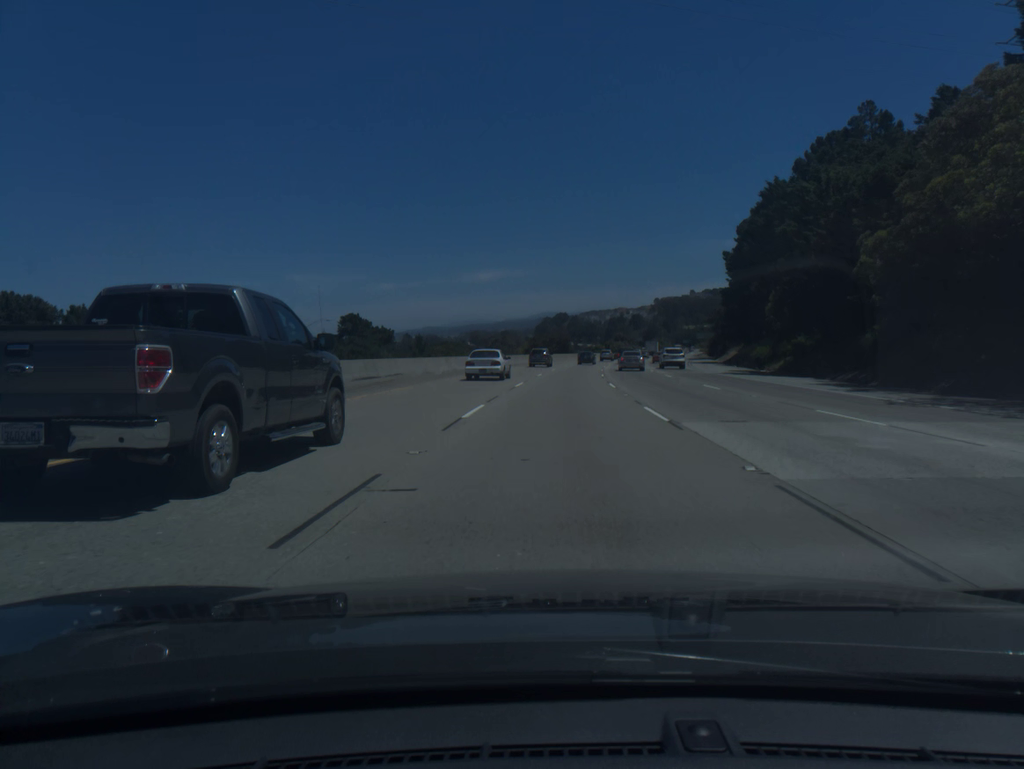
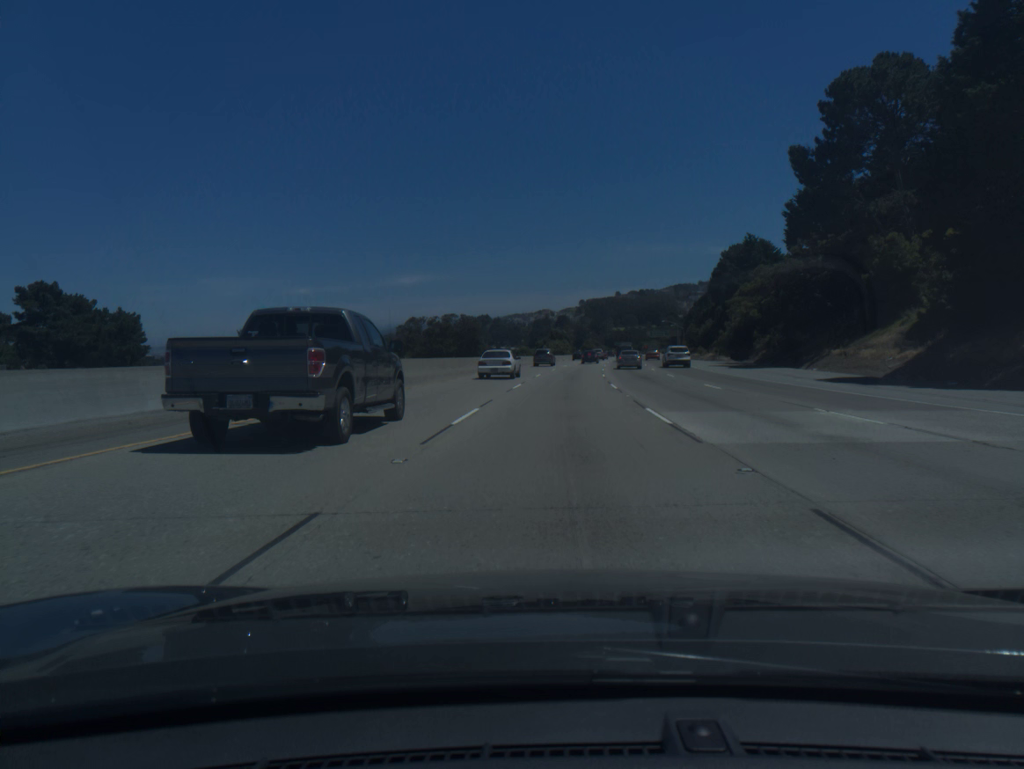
(+3.7, +74.1) m; +6°
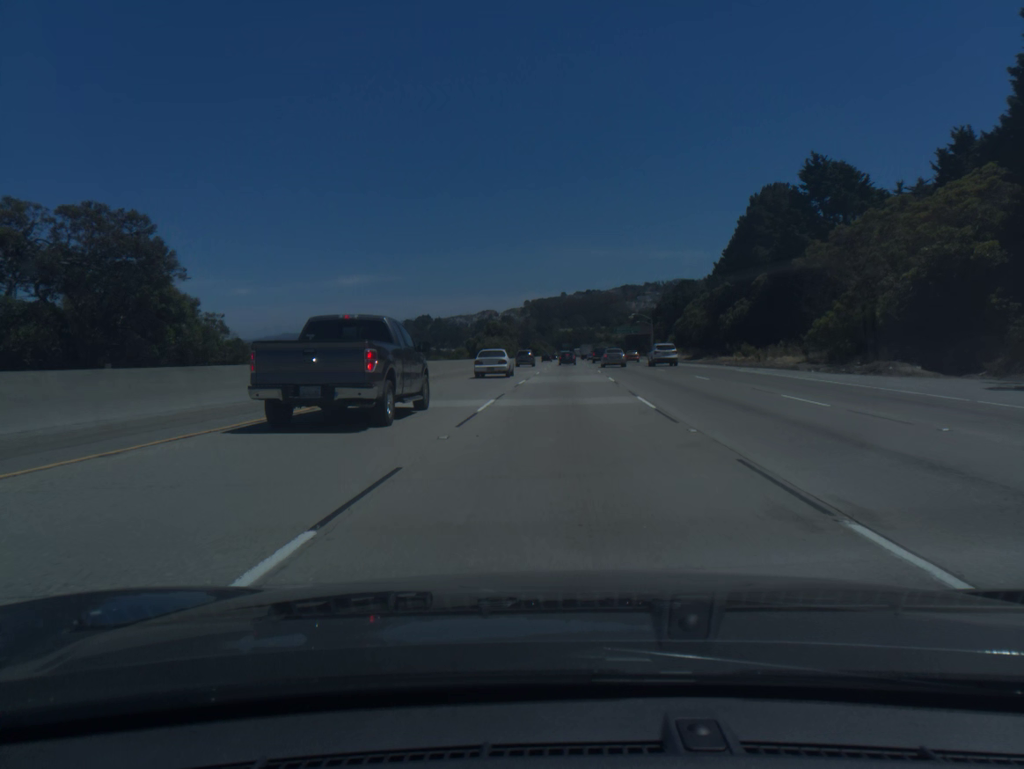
(+1.9, +55.6) m; +4°
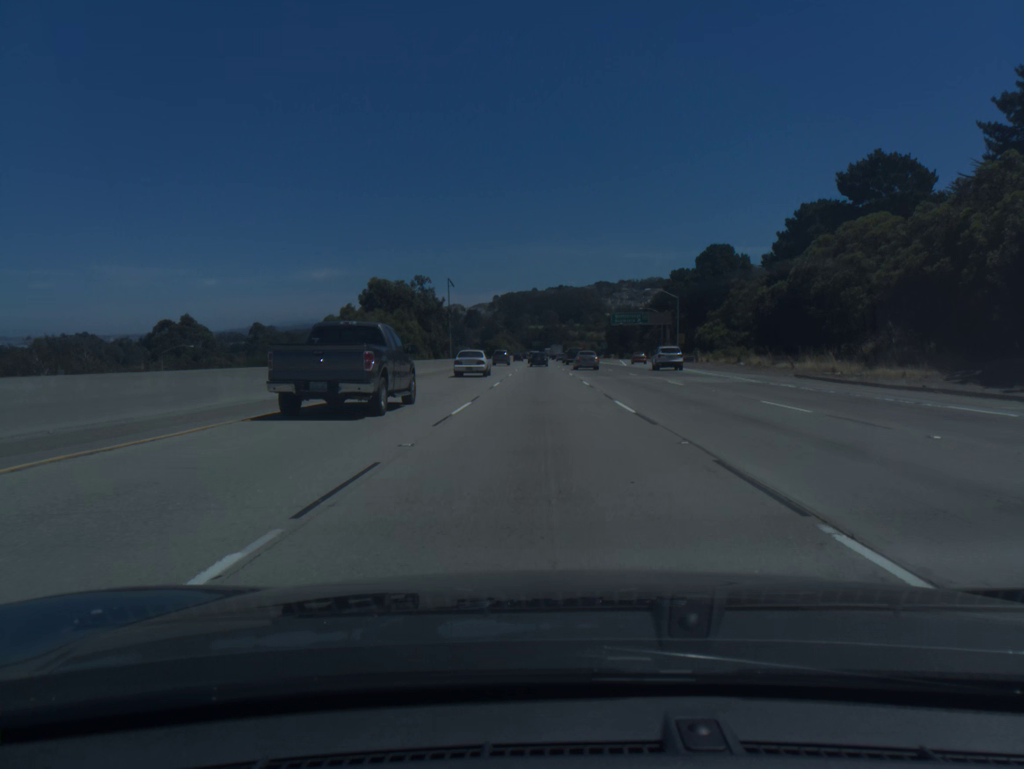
(+2.1, +73.7) m; +2°
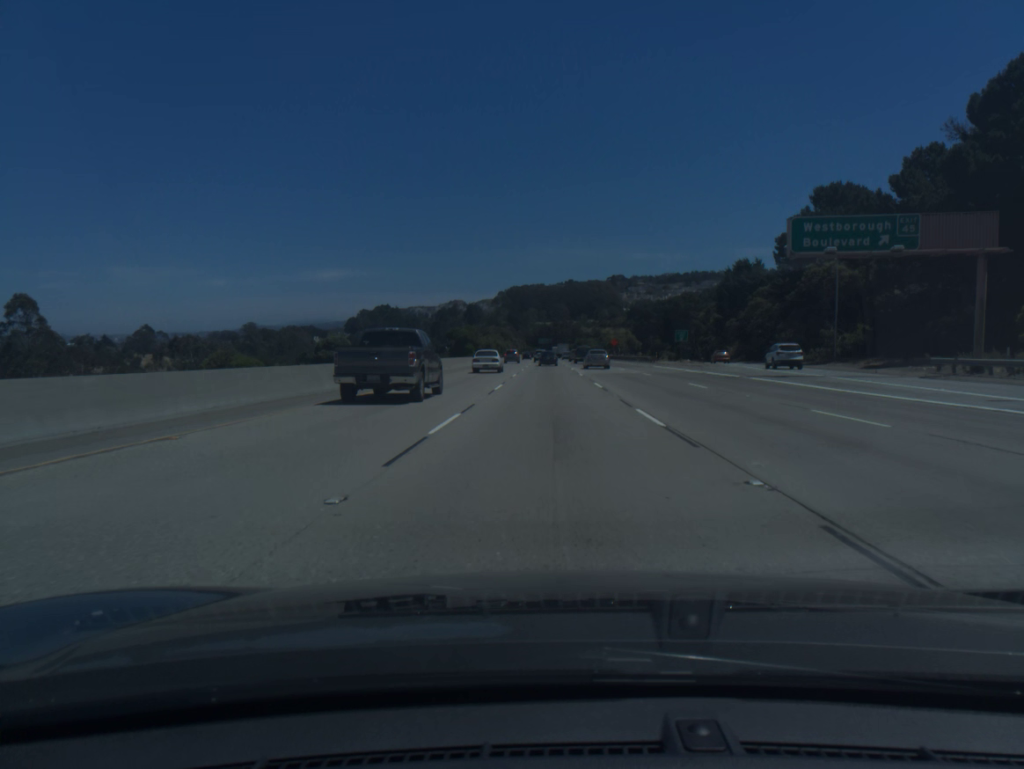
(-0.8, +91.2) m; -1°
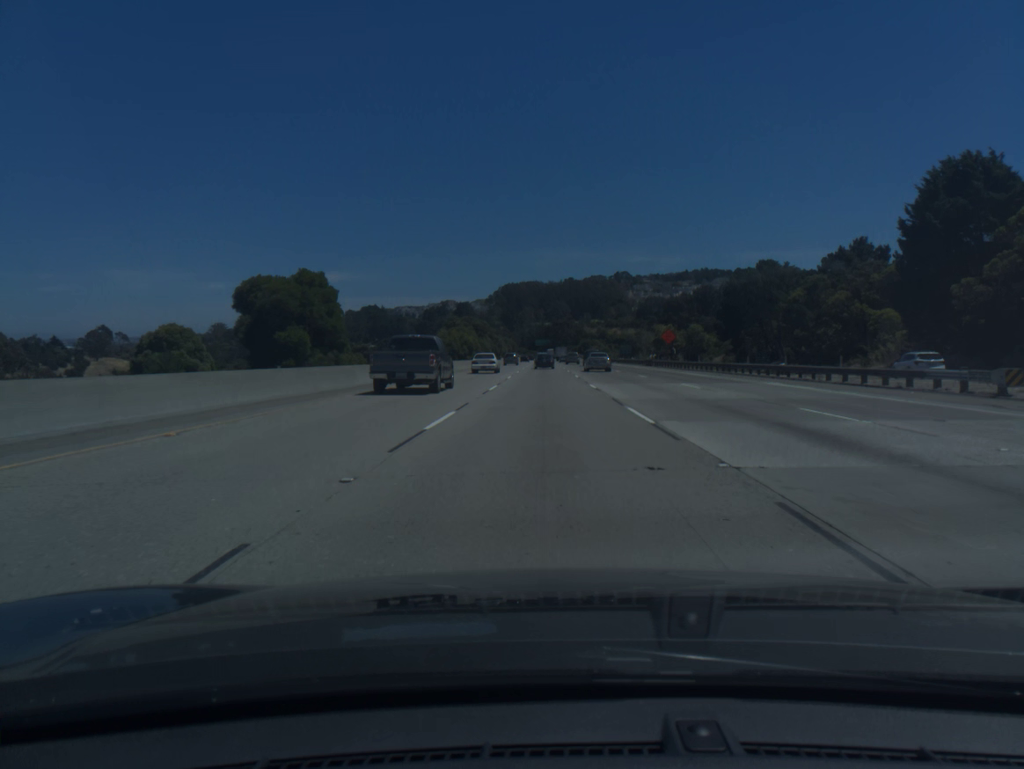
(+0.2, +72.6) m; 0°
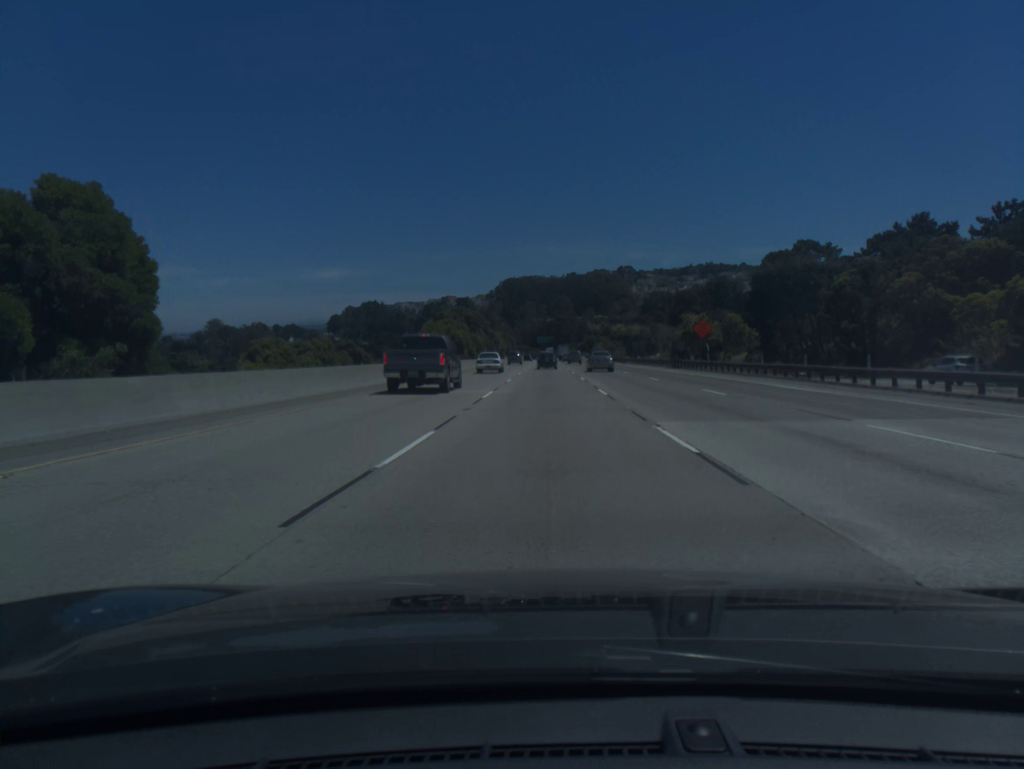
(0.0, +18.2) m; 0°
